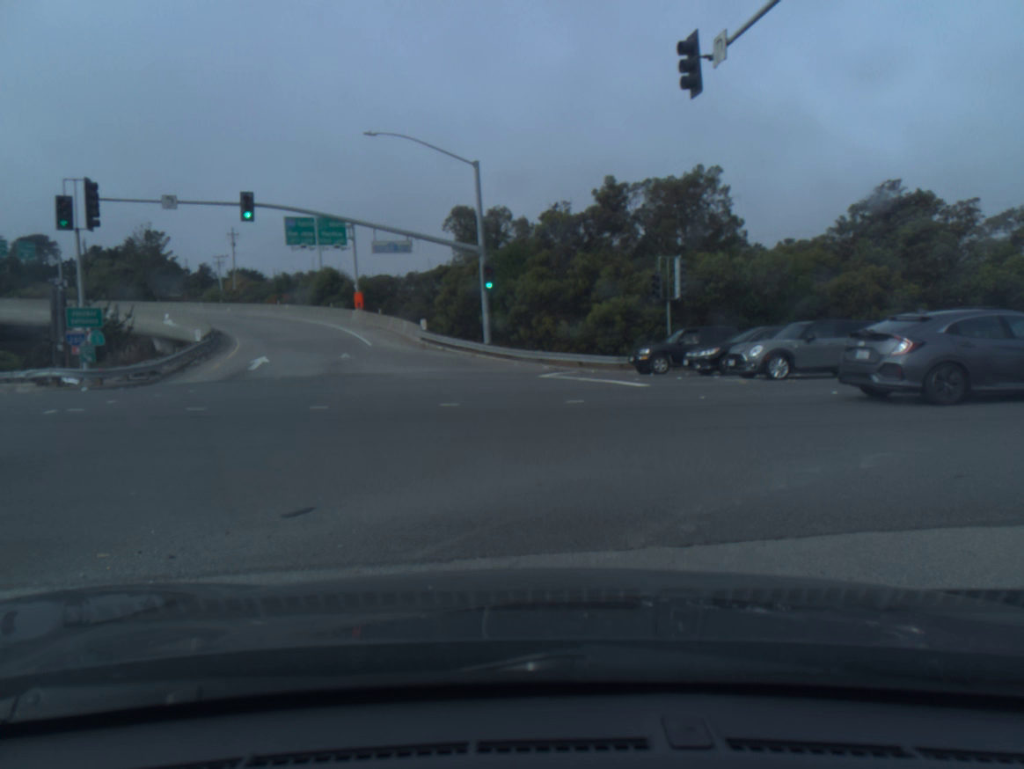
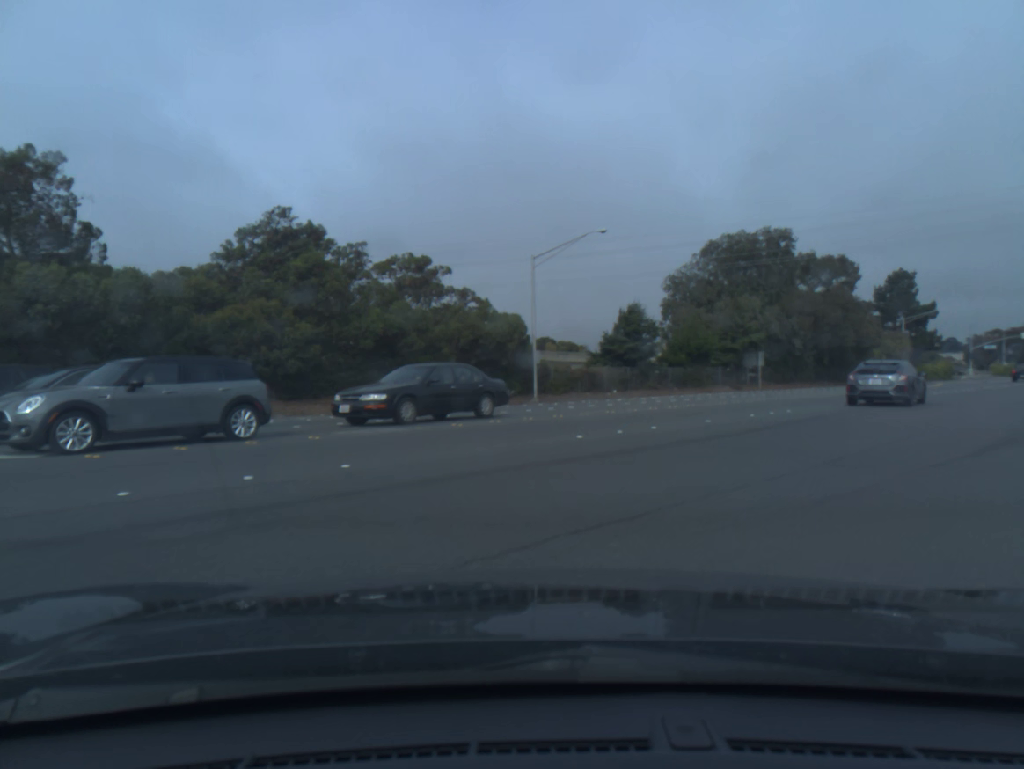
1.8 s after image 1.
(+2.9, +6.4) m; +47°
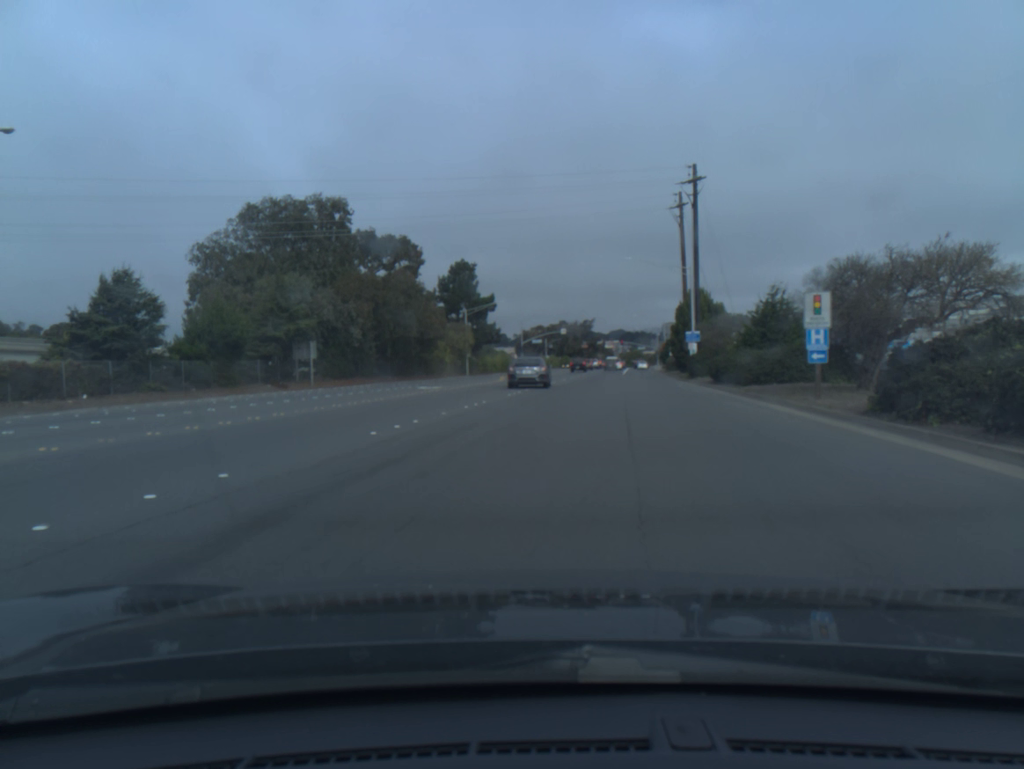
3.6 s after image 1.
(+3.3, +12.8) m; +22°
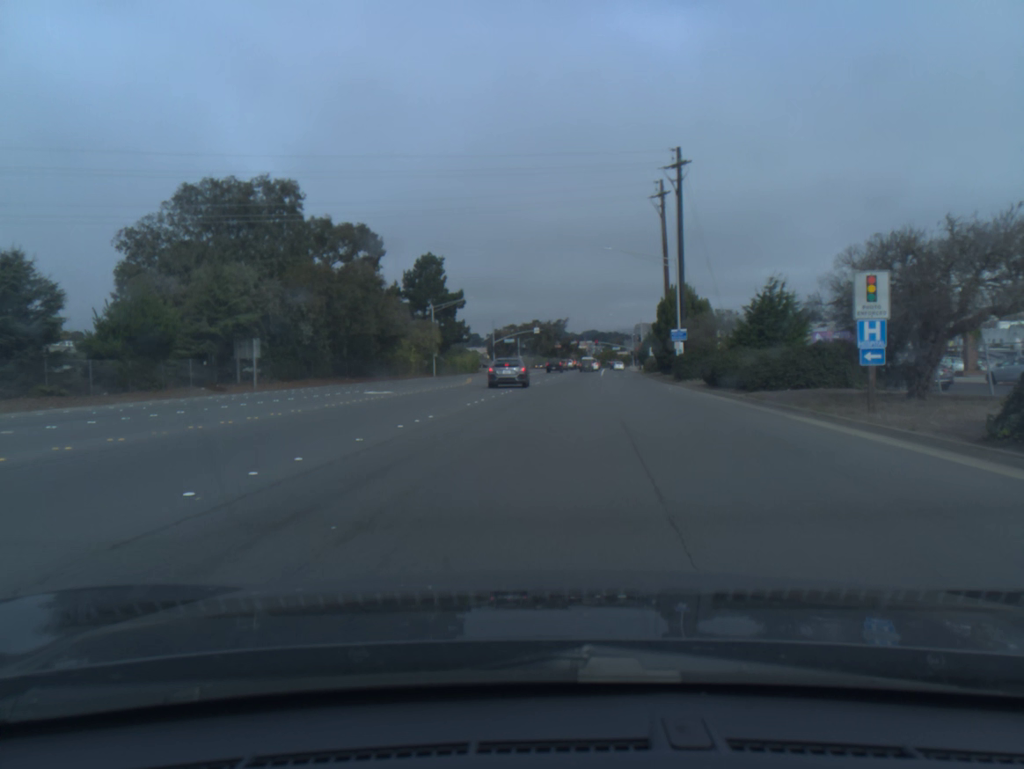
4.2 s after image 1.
(+0.1, +5.8) m; +1°
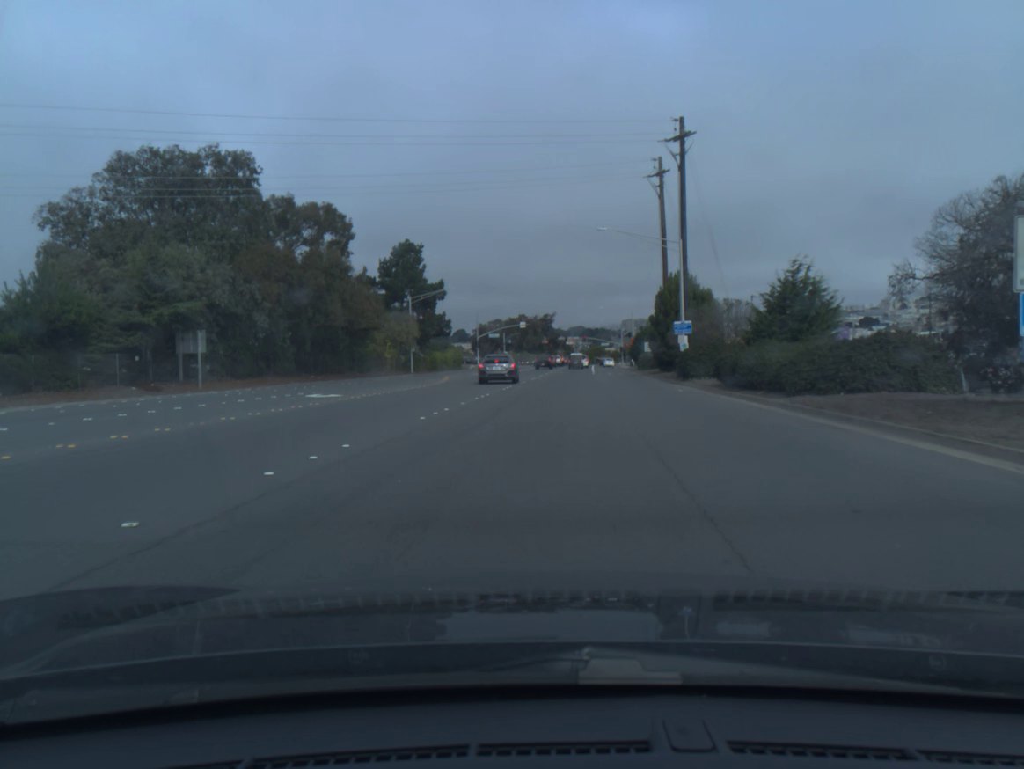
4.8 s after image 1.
(+0.1, +6.3) m; +1°
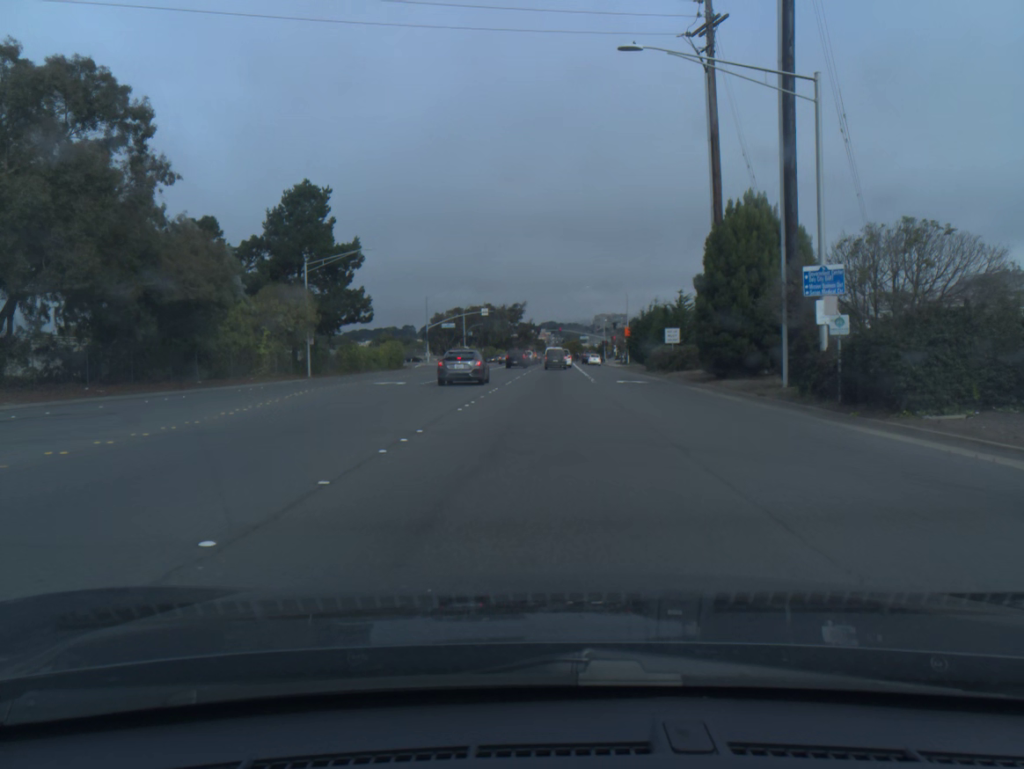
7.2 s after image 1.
(+0.7, +27.7) m; +2°
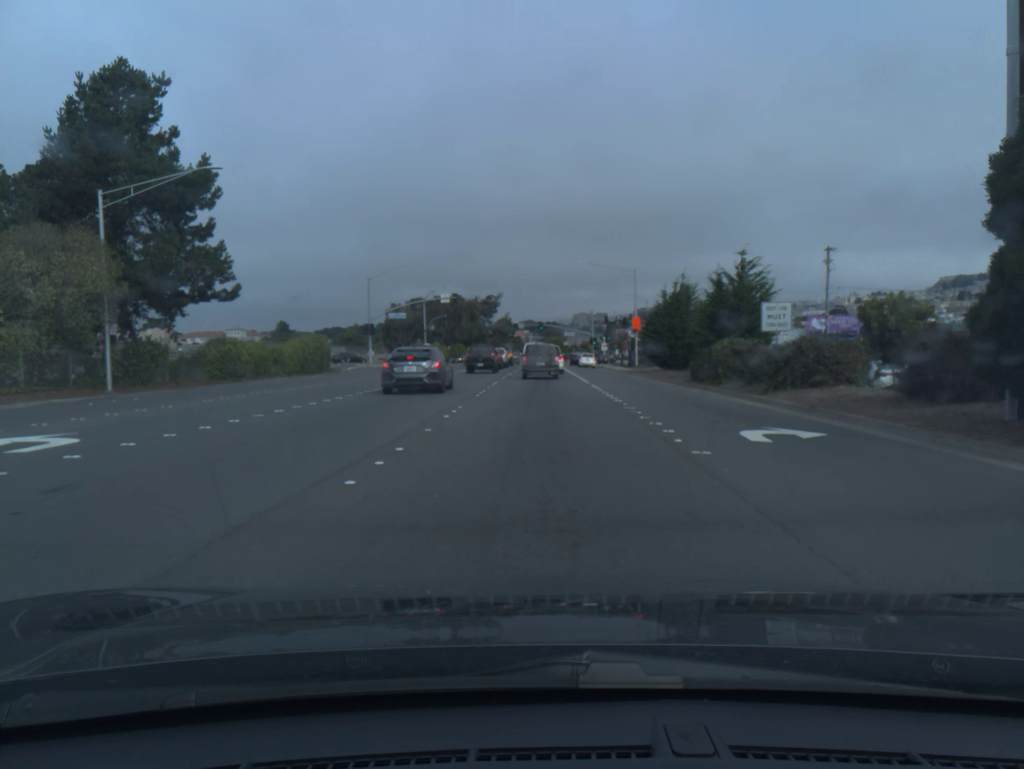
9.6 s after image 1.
(+0.2, +24.7) m; +2°
